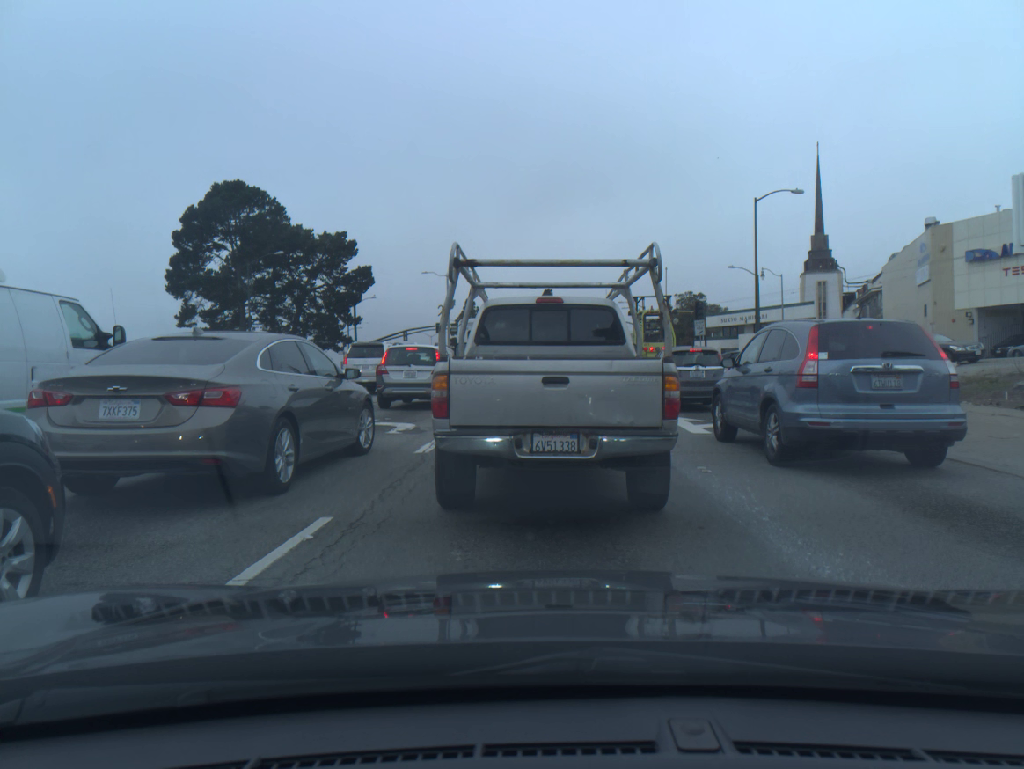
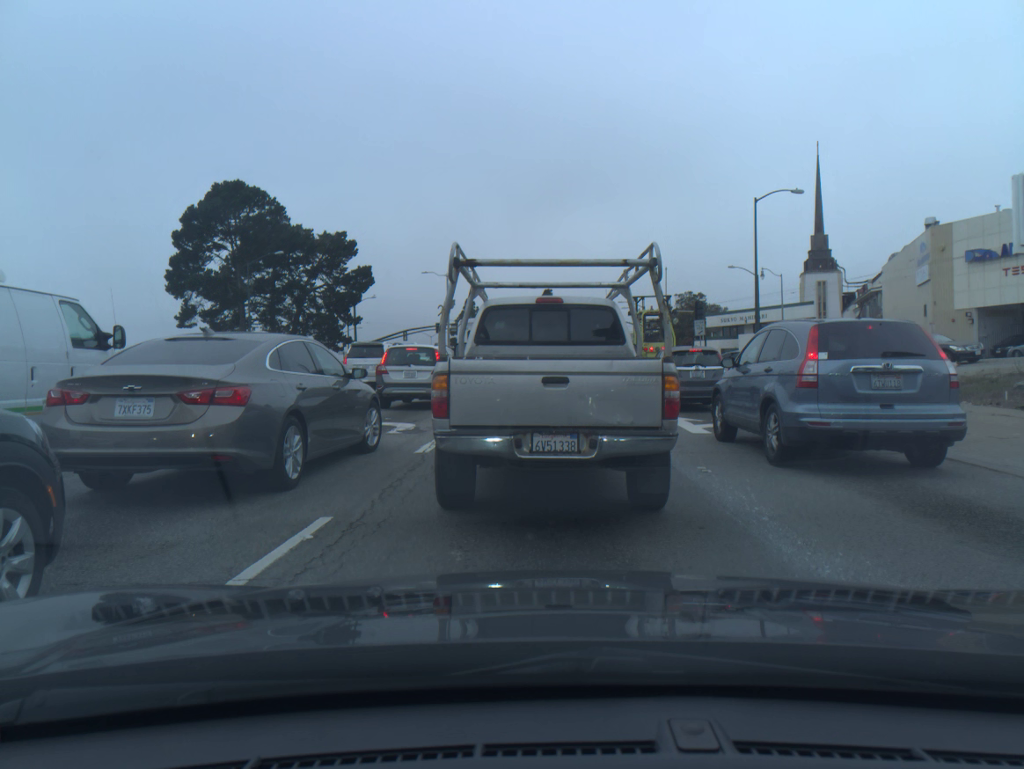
(0.0, 0.0) m; 0°
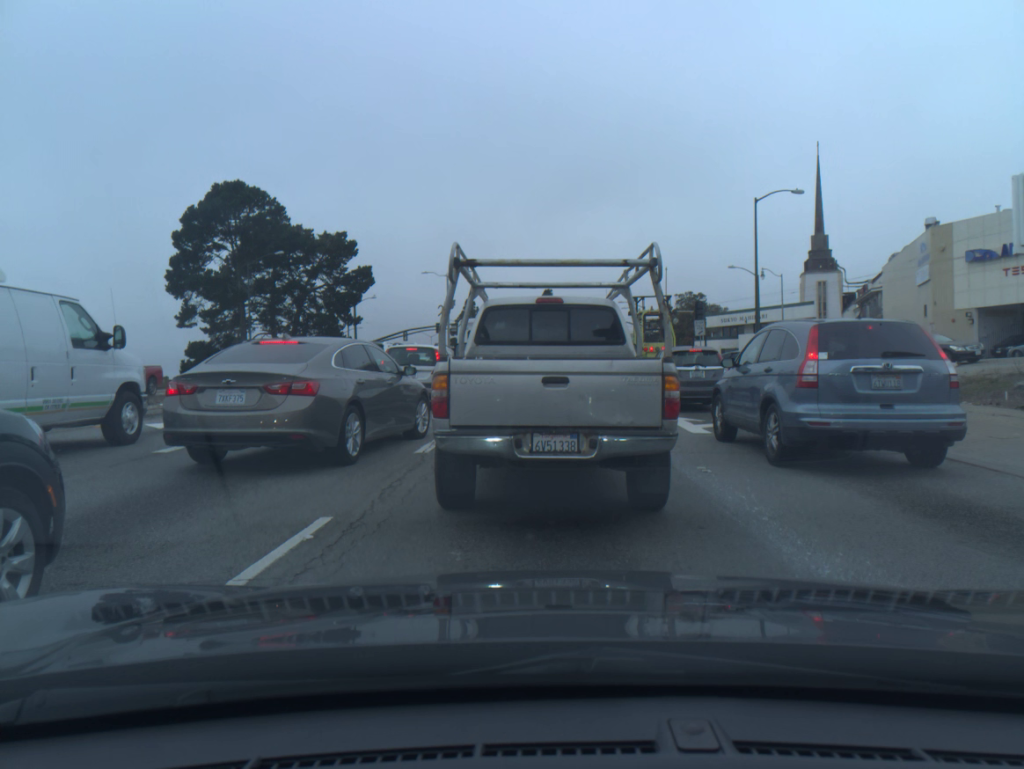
(-0.1, 0.0) m; 0°
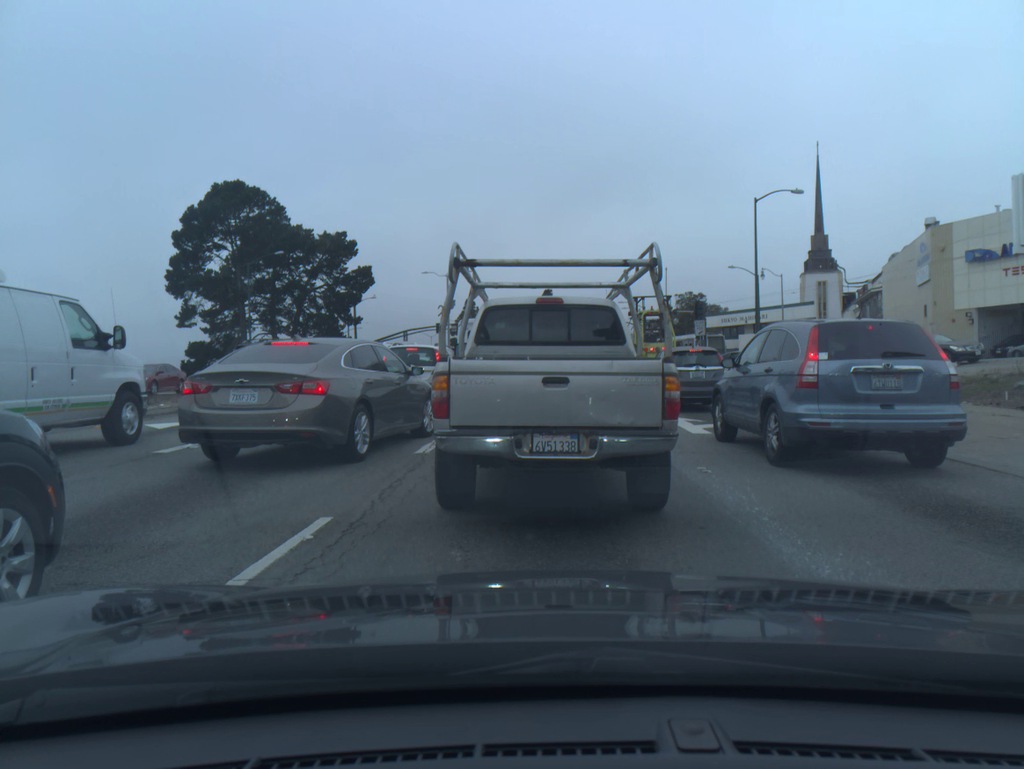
(0.0, 0.0) m; 0°
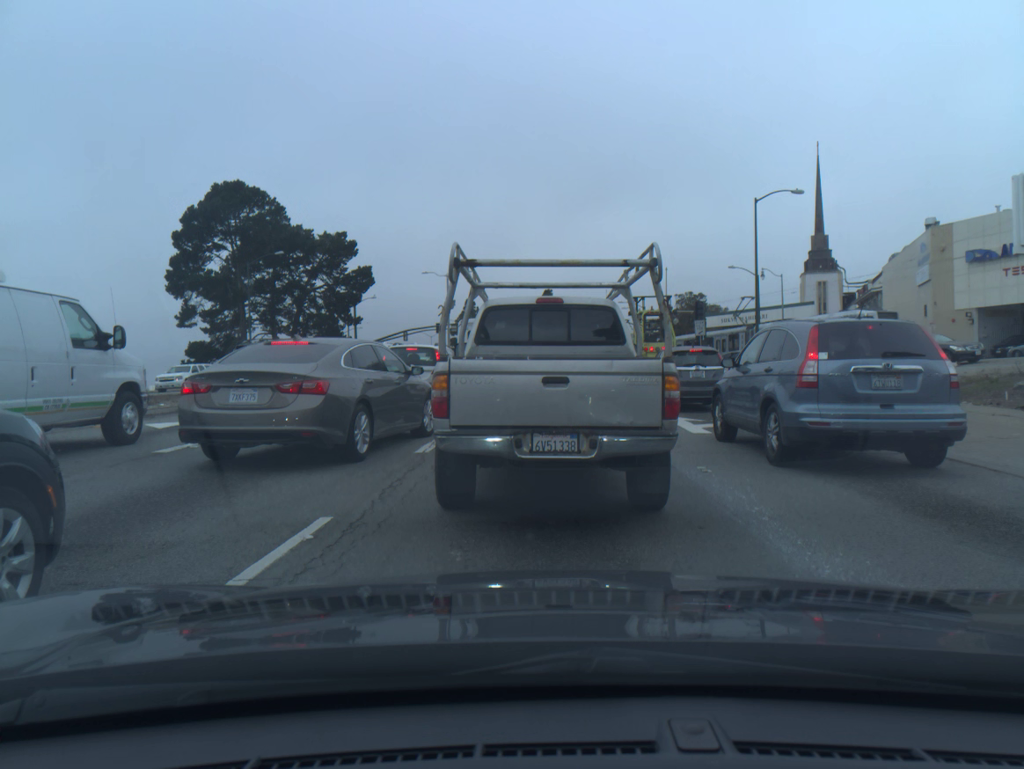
(0.0, 0.0) m; 0°
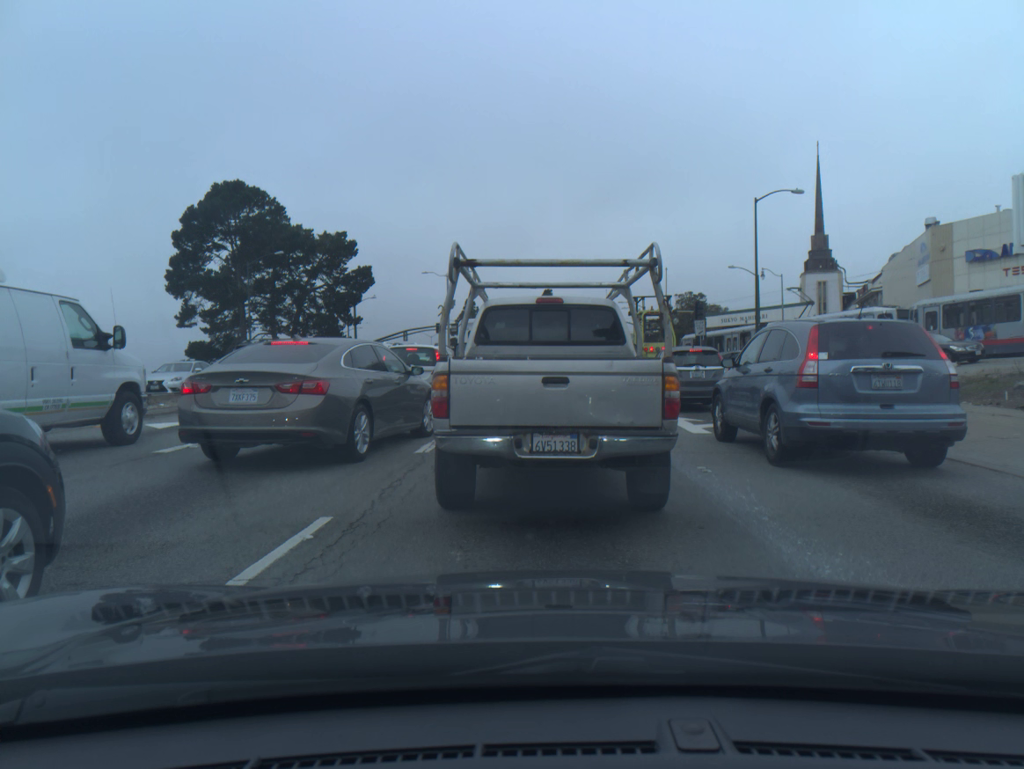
(+0.1, 0.0) m; 0°
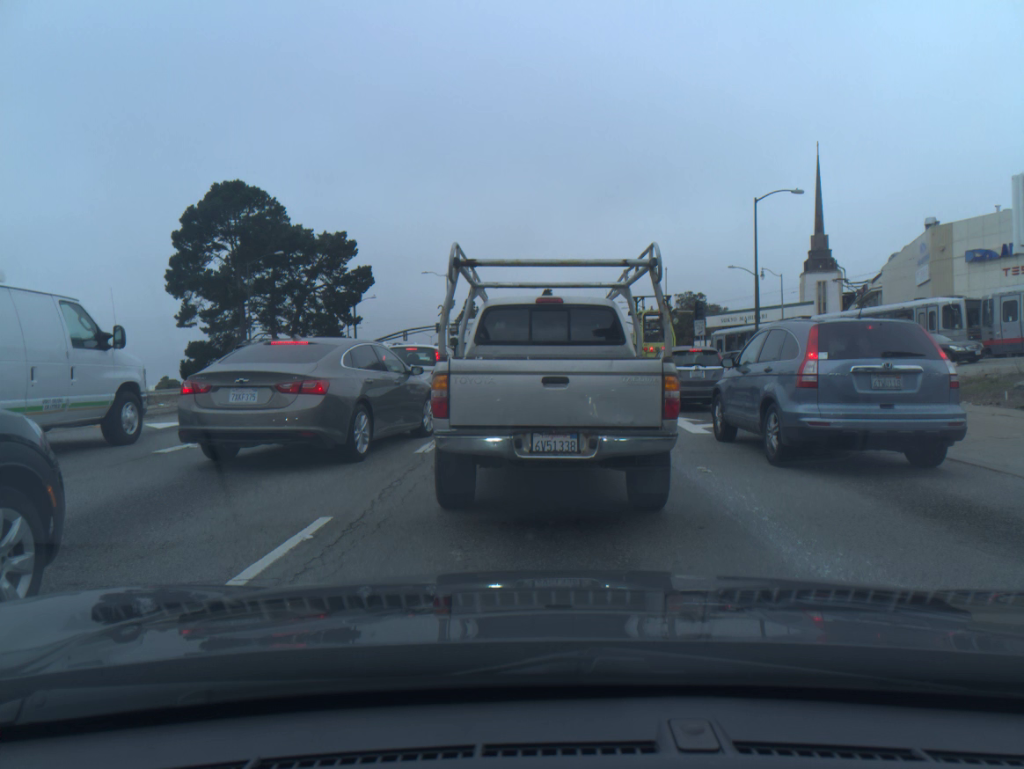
(0.0, 0.0) m; 0°
